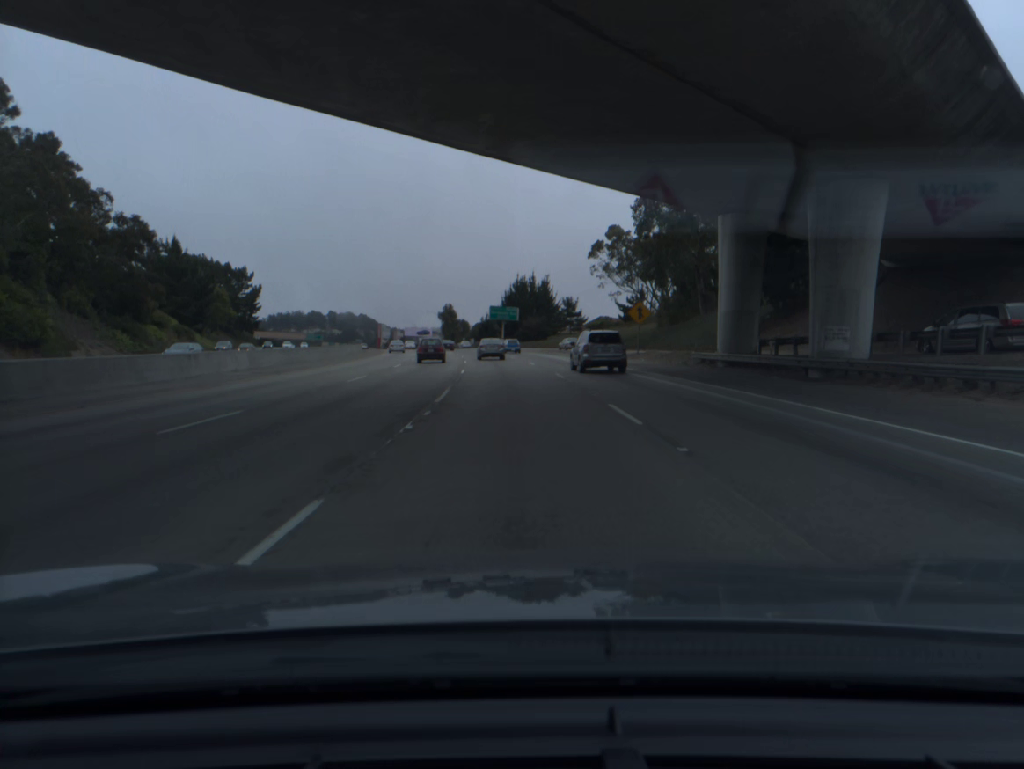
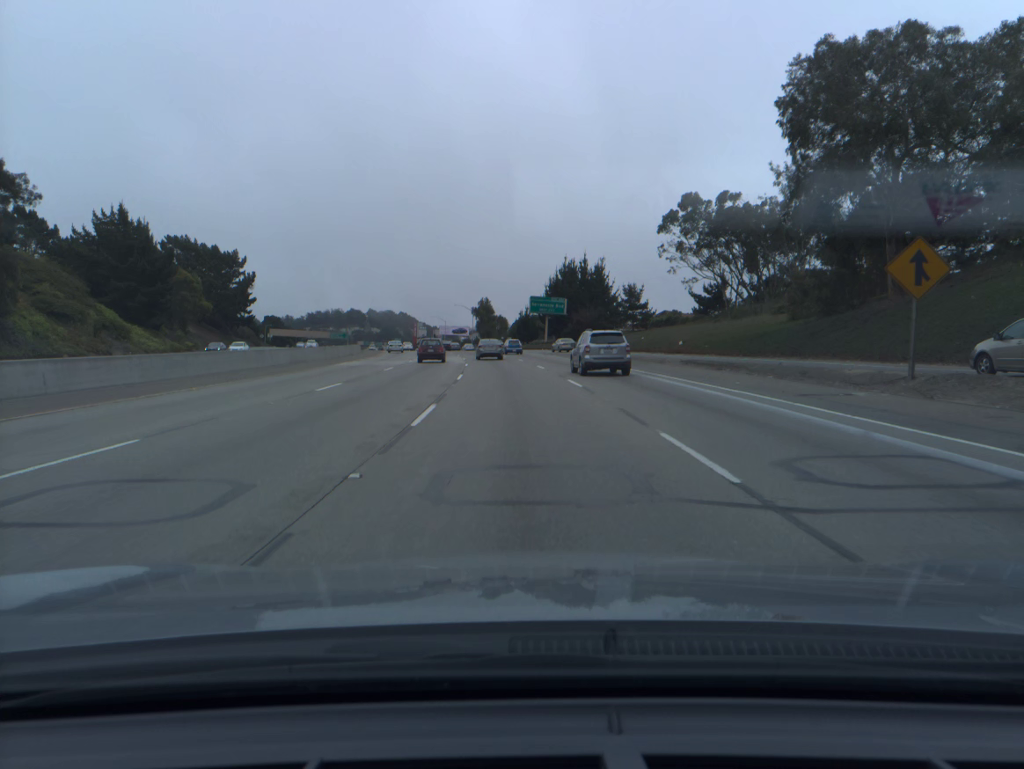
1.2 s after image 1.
(-1.0, +33.8) m; -3°
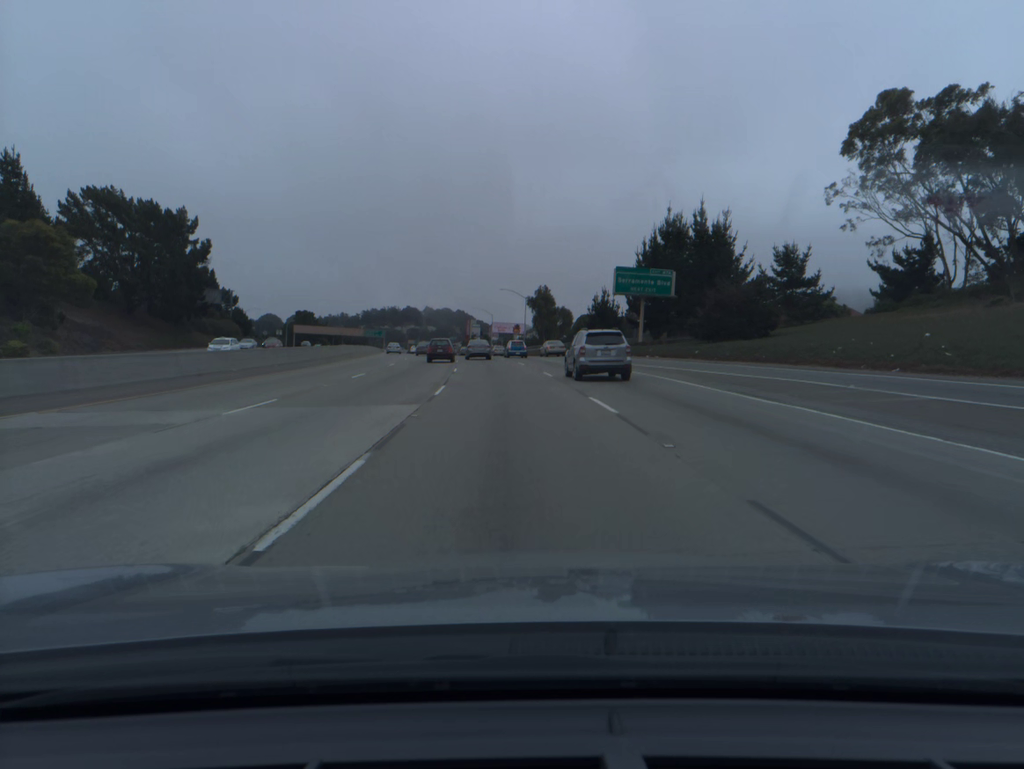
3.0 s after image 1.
(-2.0, +51.1) m; -4°
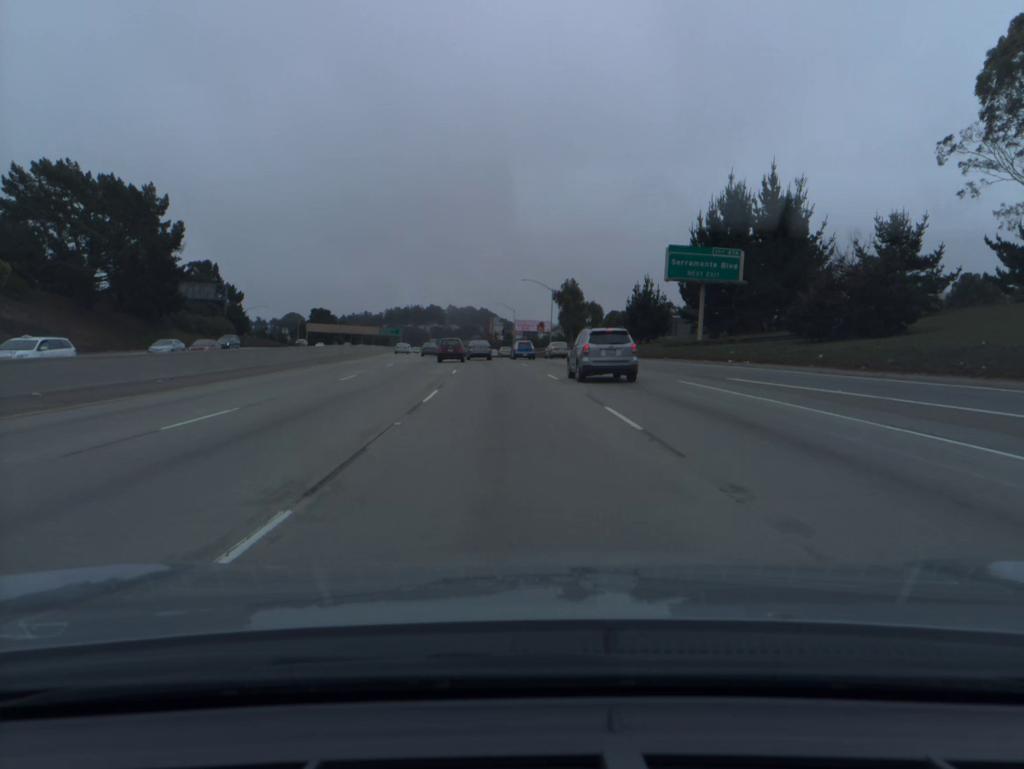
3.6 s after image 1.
(-0.3, +17.3) m; -2°
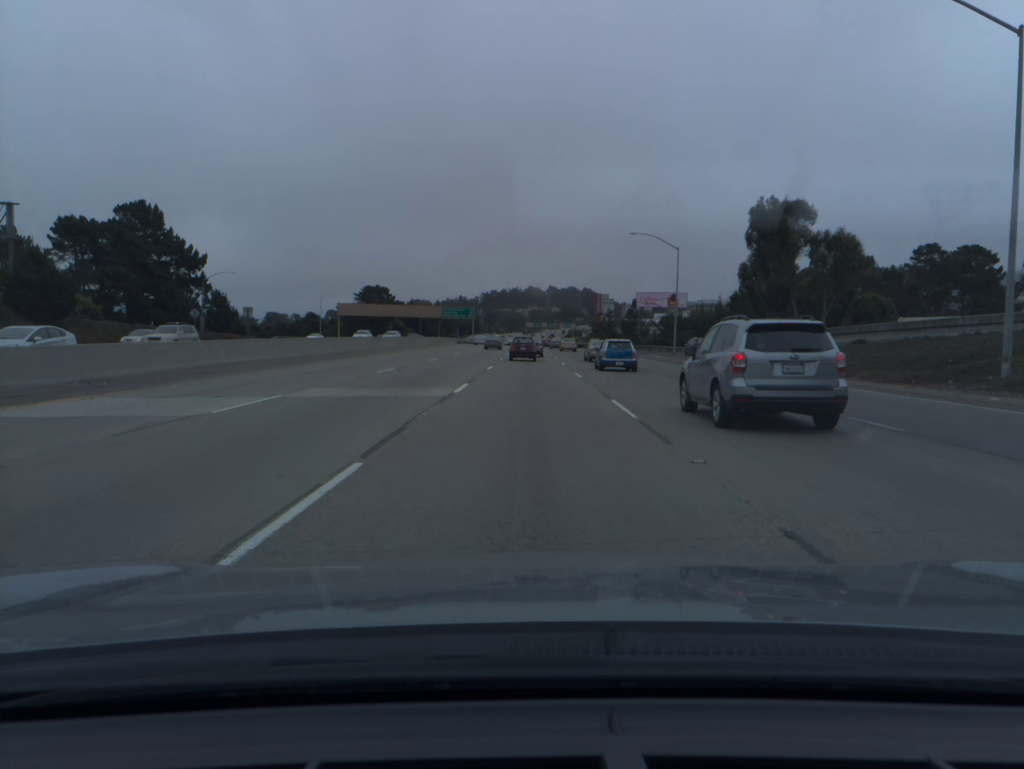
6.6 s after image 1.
(-6.1, +85.7) m; -7°
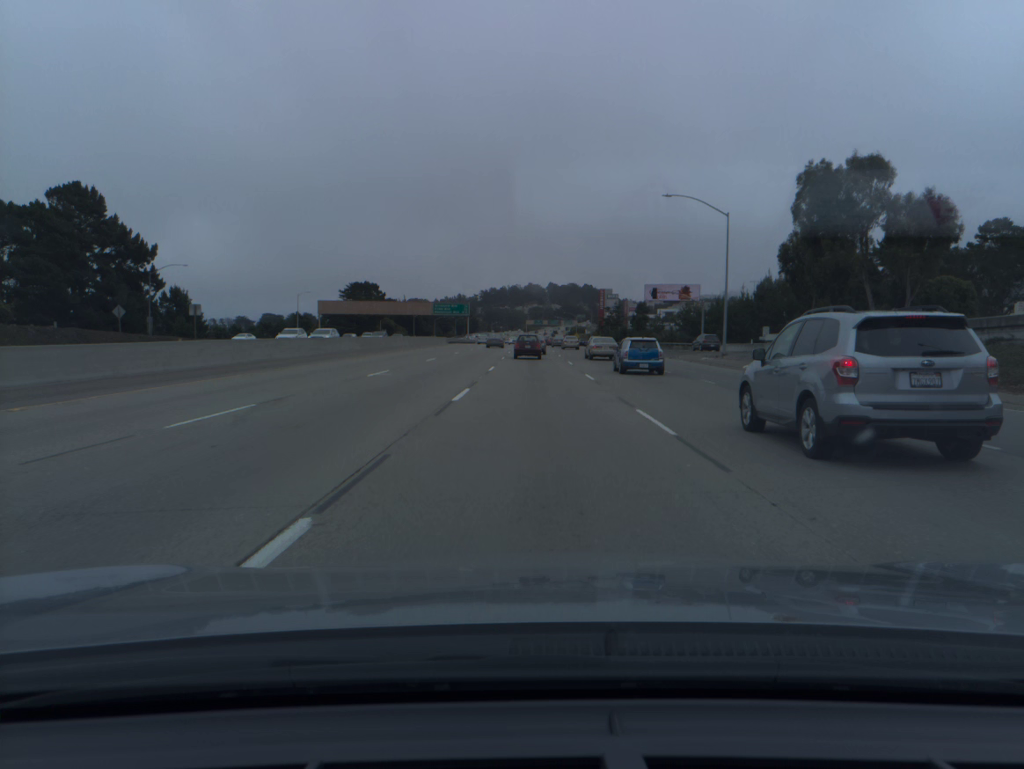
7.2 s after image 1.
(0.0, +17.1) m; 0°
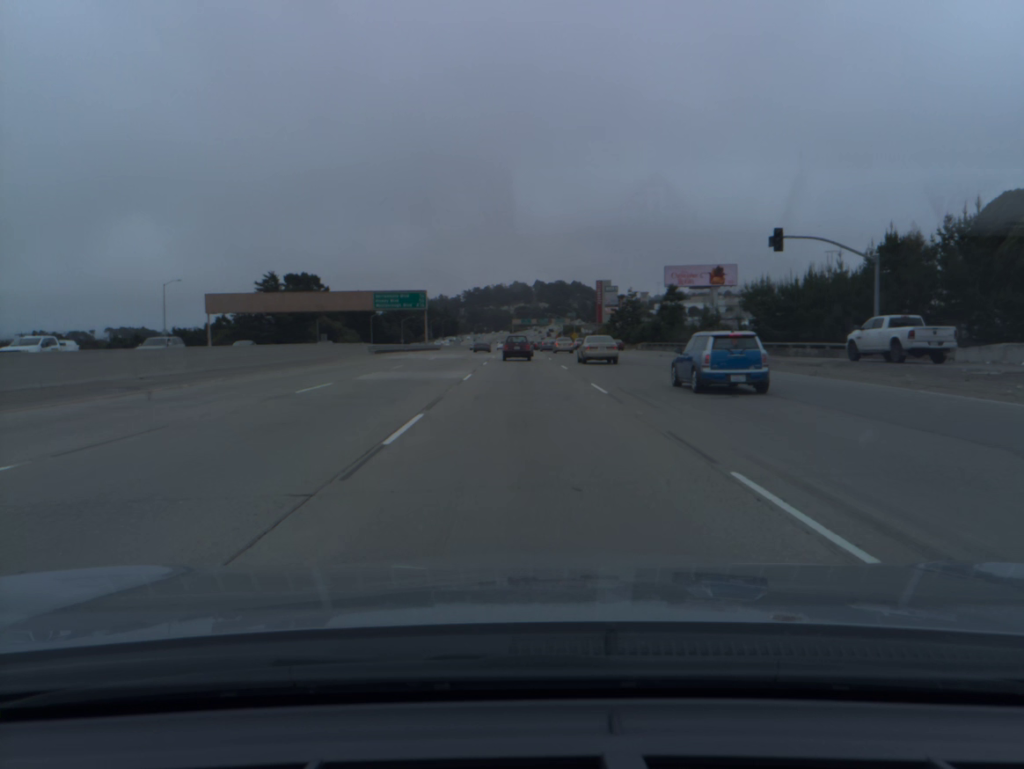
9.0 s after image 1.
(+0.5, +50.6) m; +1°
